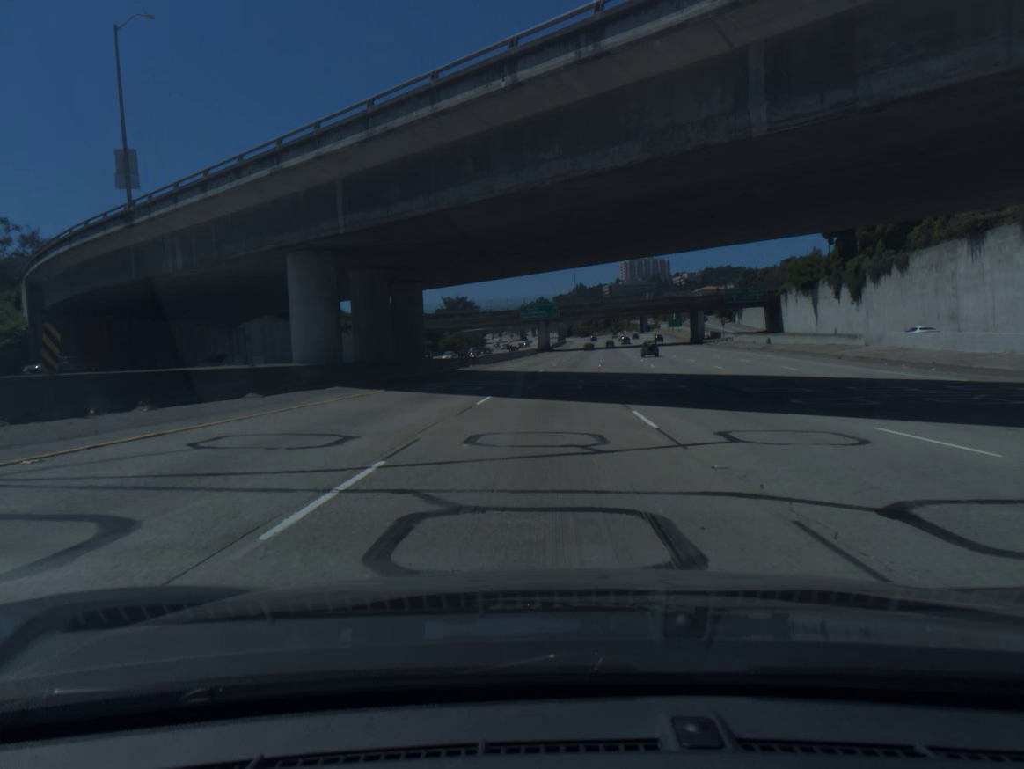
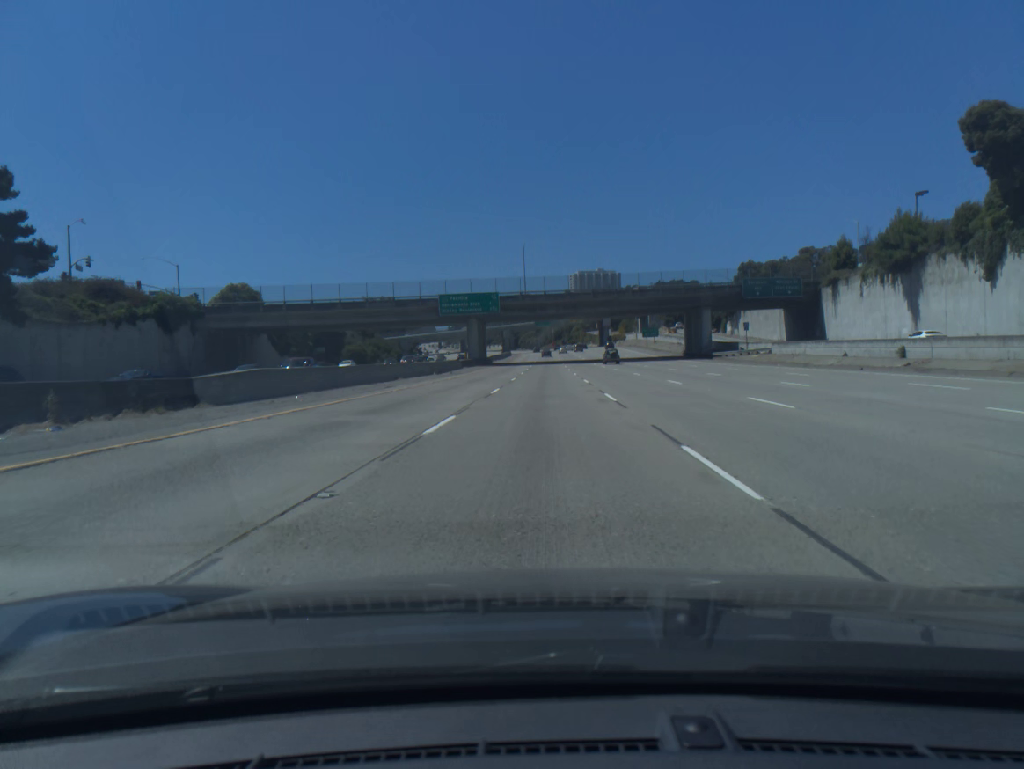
(+1.9, +50.7) m; +4°
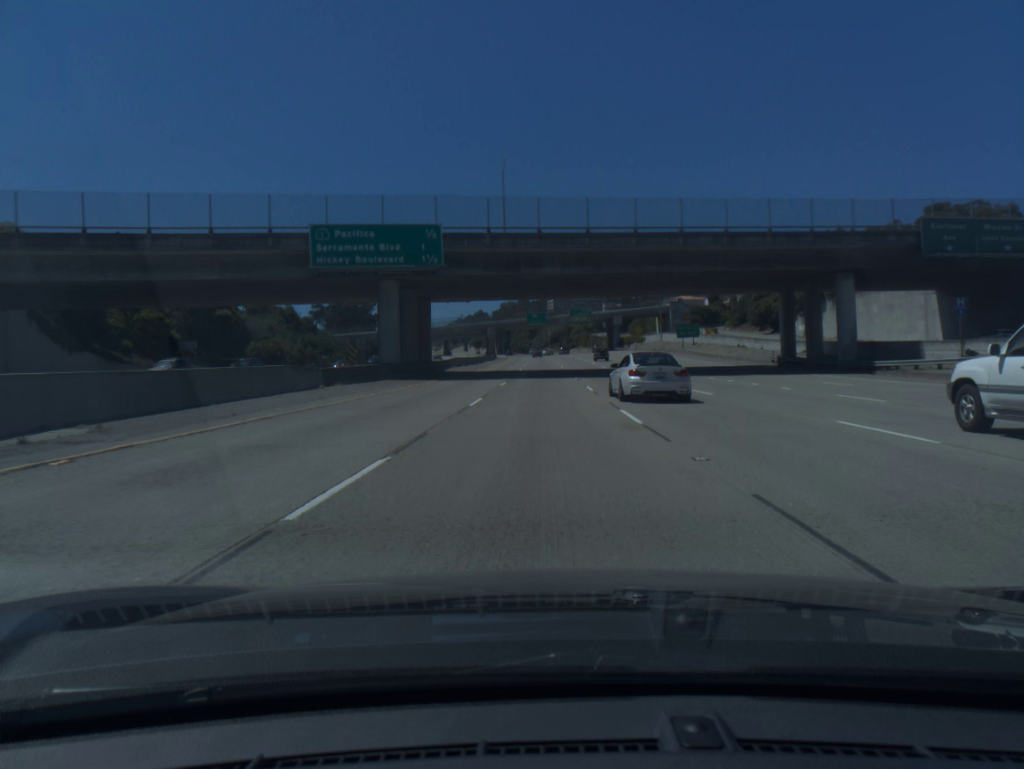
(+0.4, +50.5) m; +1°
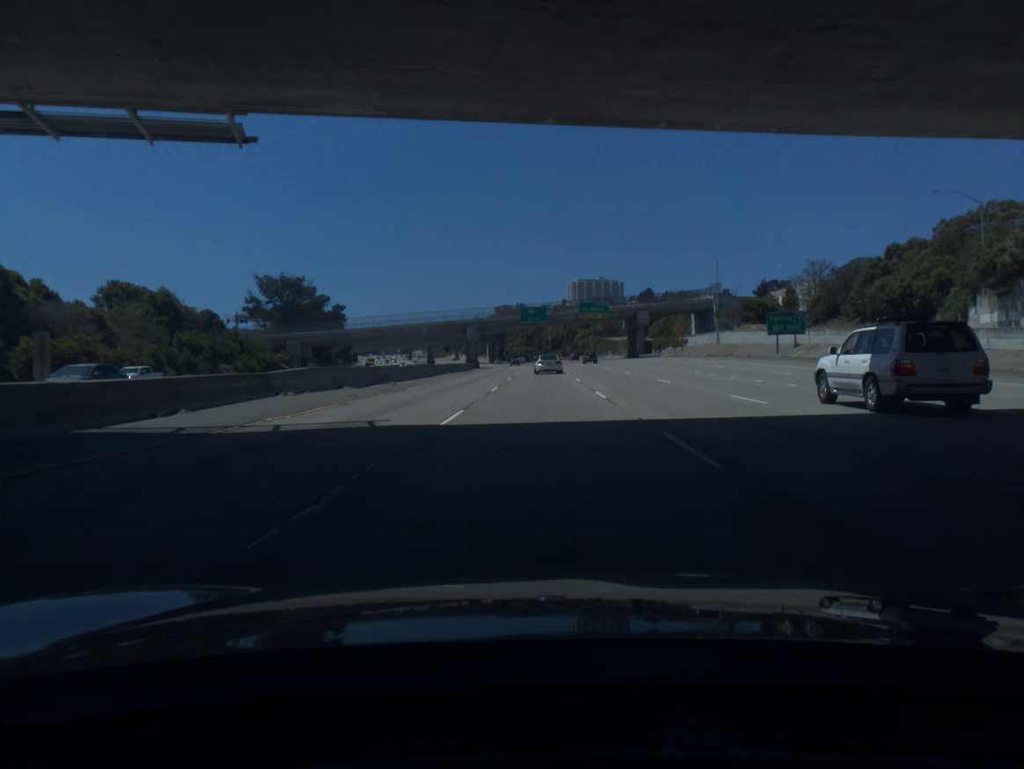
(-0.1, +50.0) m; 0°
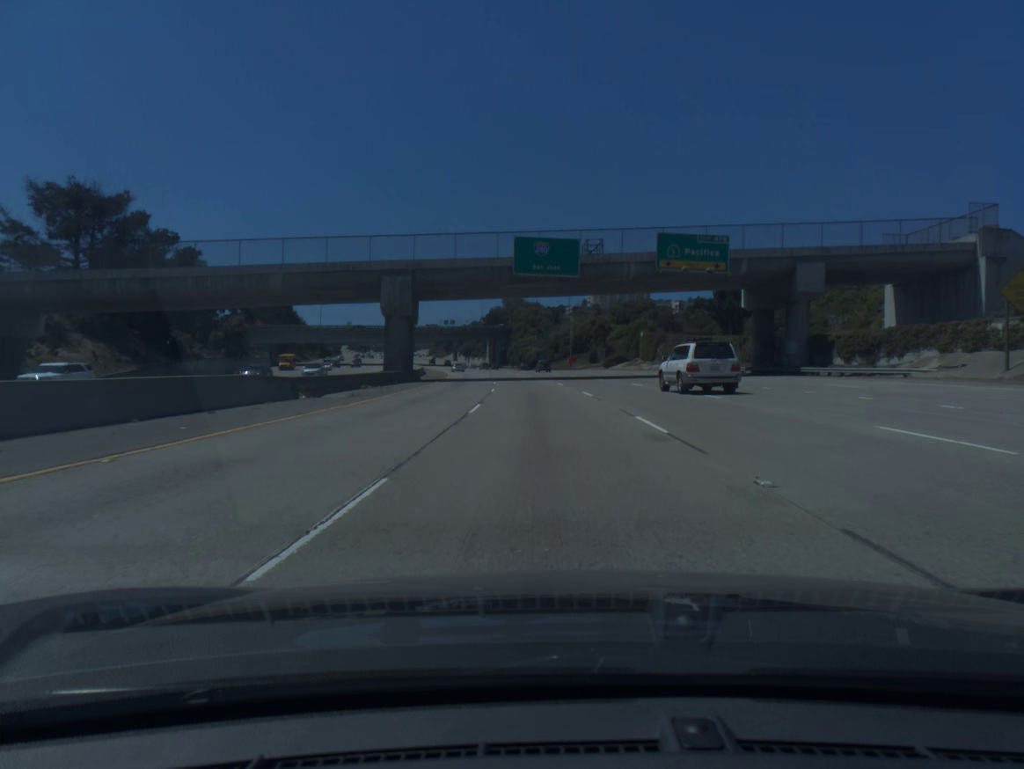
(-0.4, +82.9) m; -1°
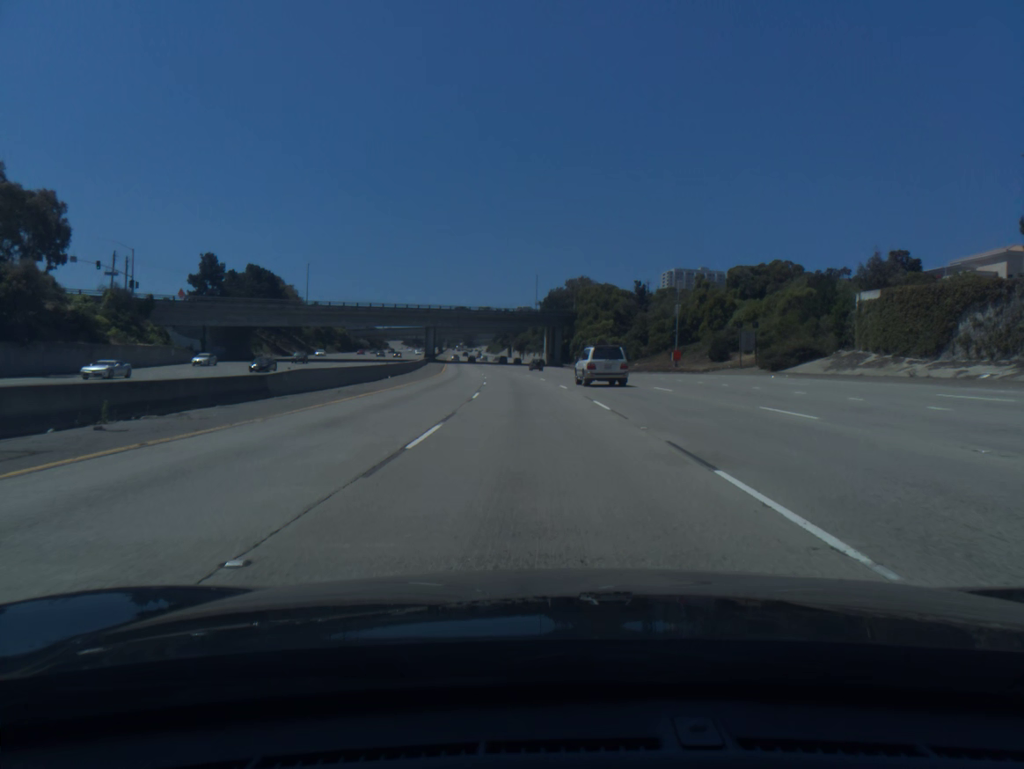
(-2.3, +66.7) m; -5°
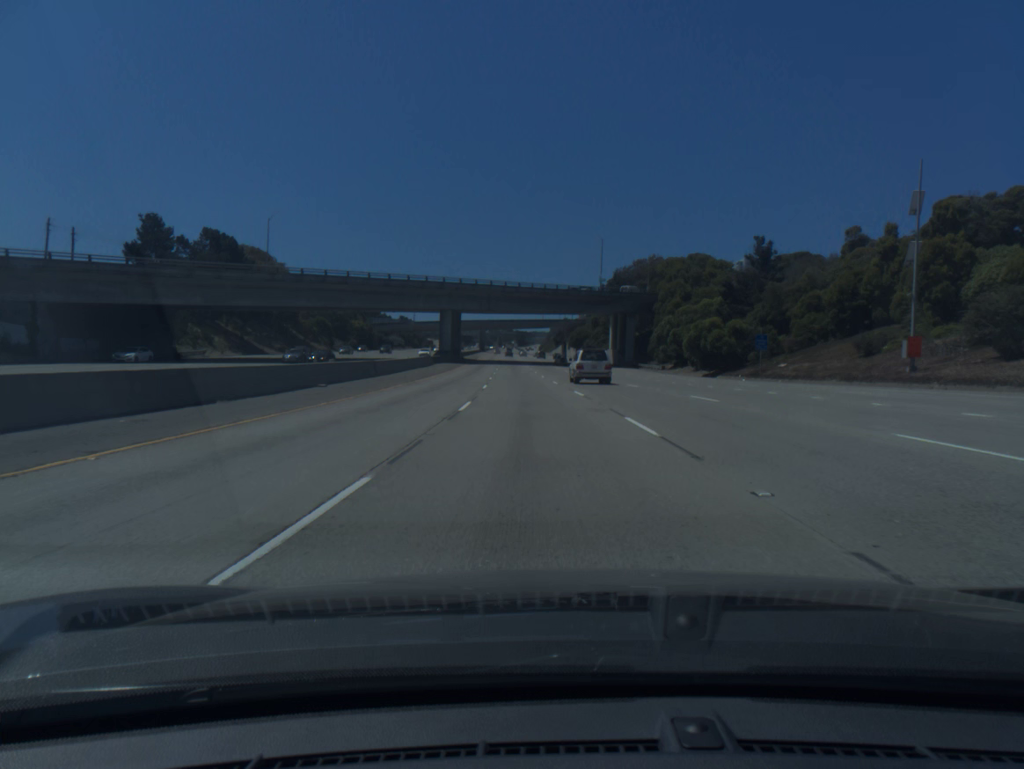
(-1.8, +50.4) m; -4°
